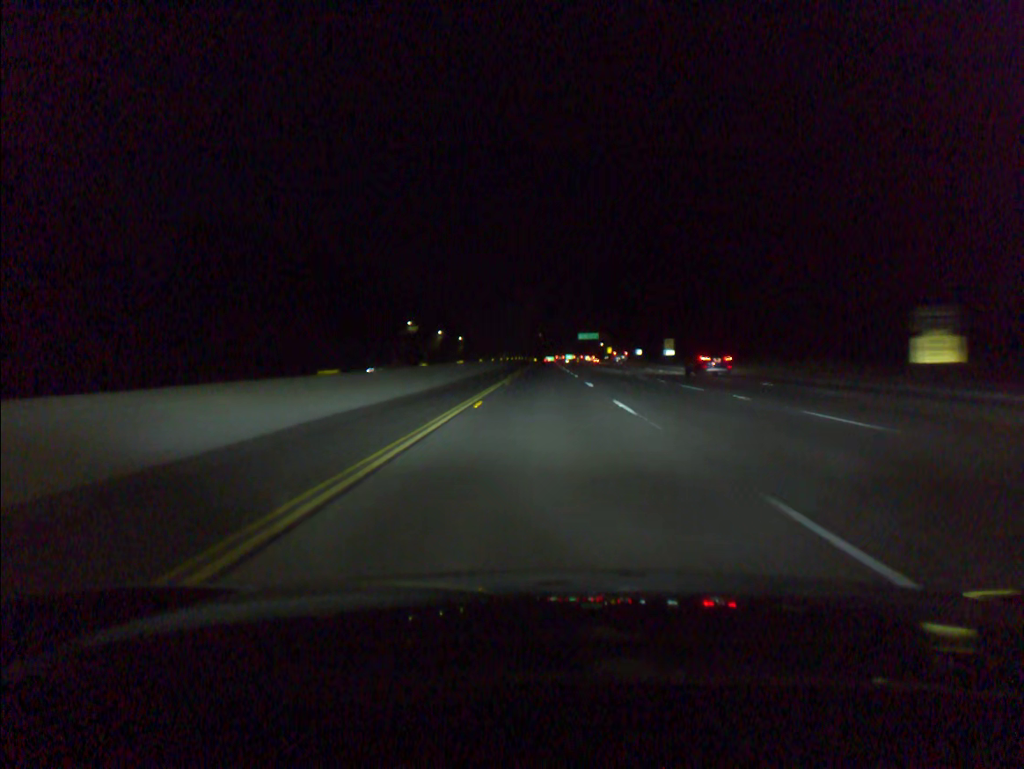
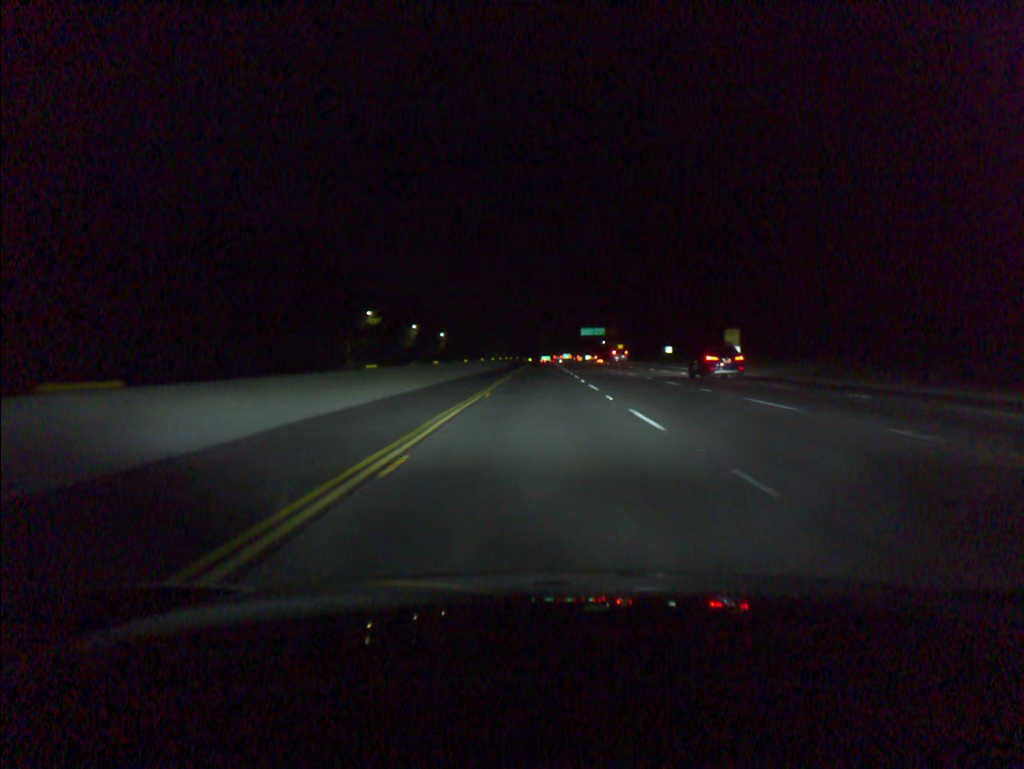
(+0.1, +39.4) m; 0°
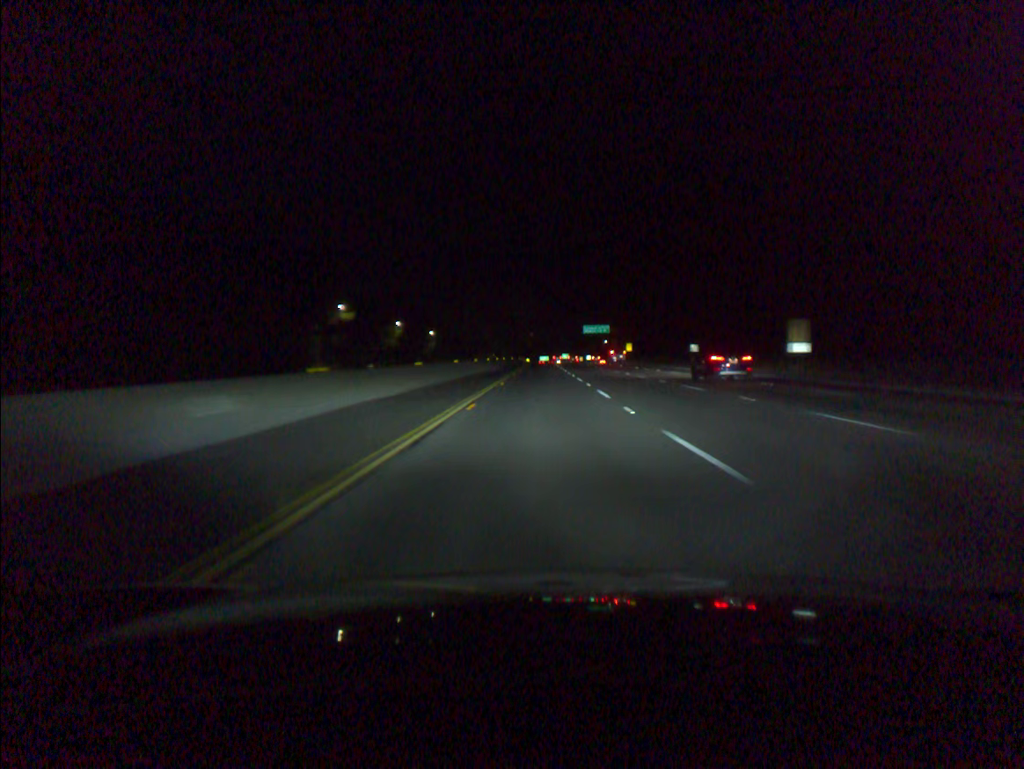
(0.0, +19.6) m; 0°
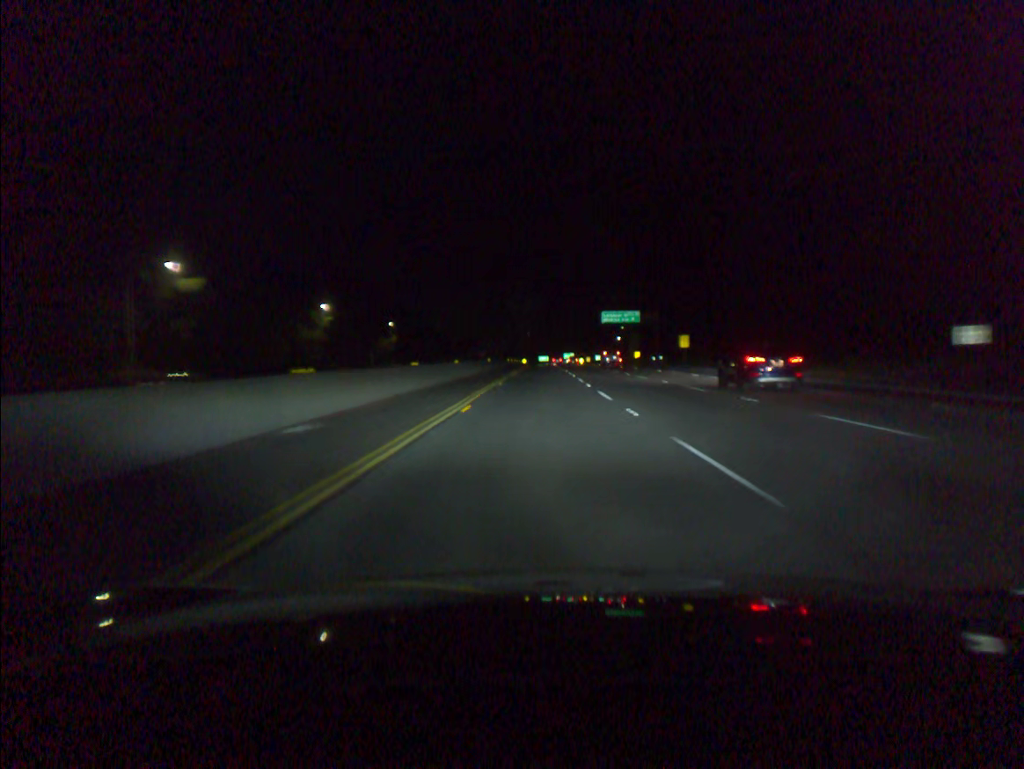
(+0.1, +58.9) m; 0°
